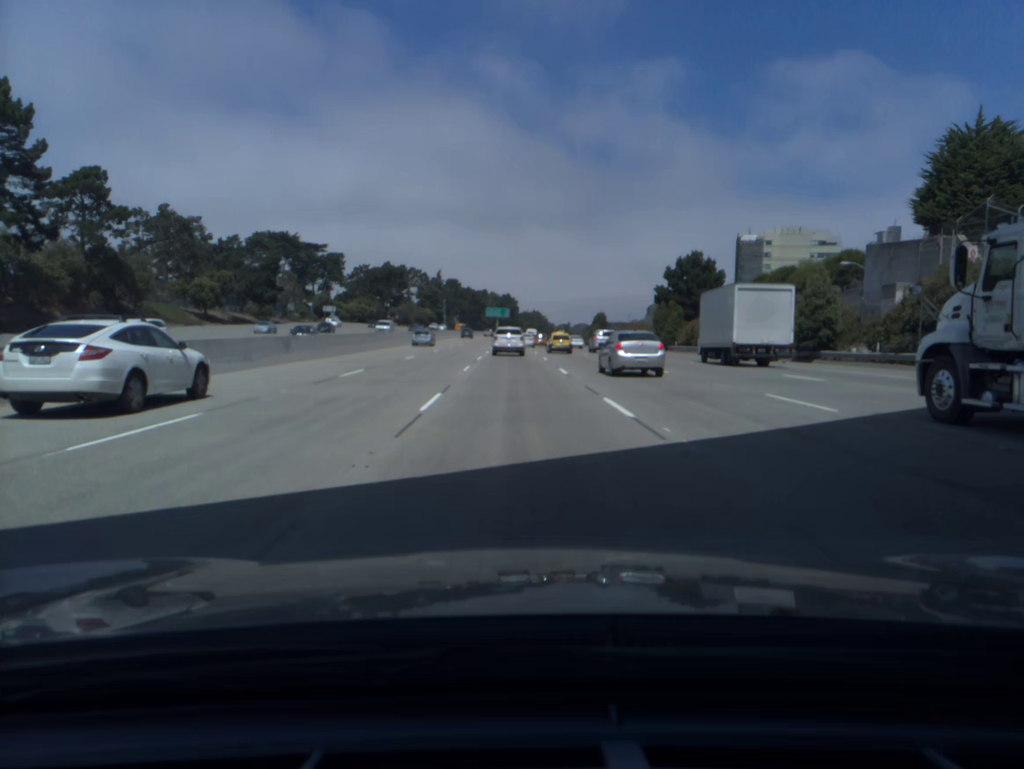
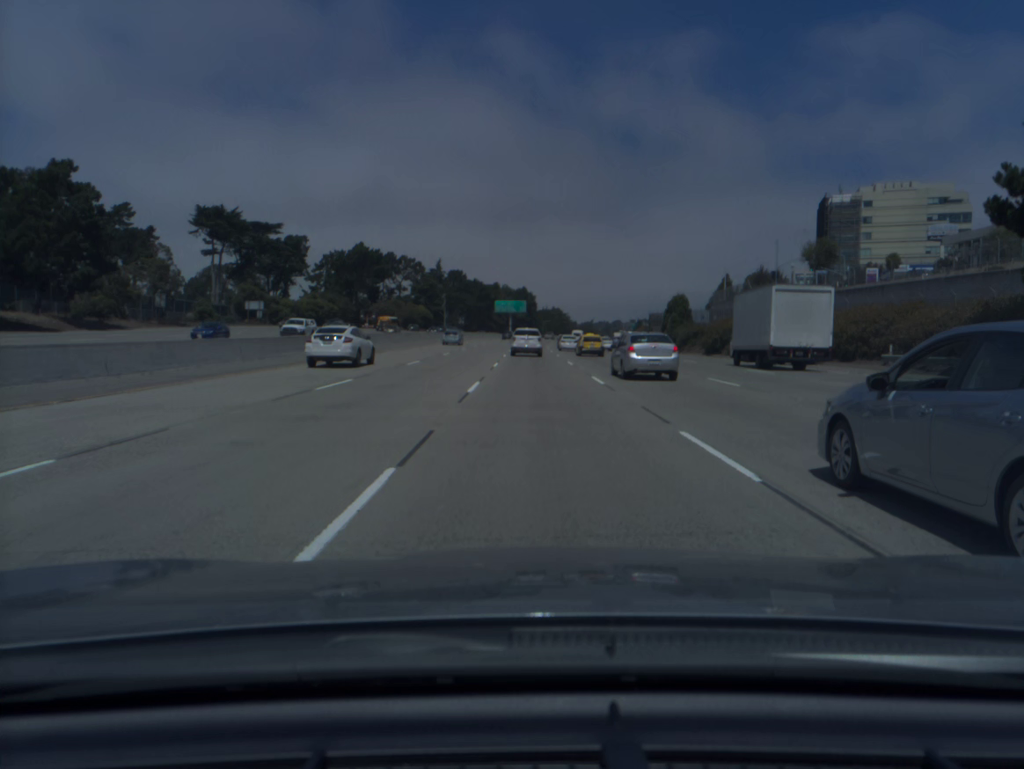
(-1.5, +63.3) m; -2°
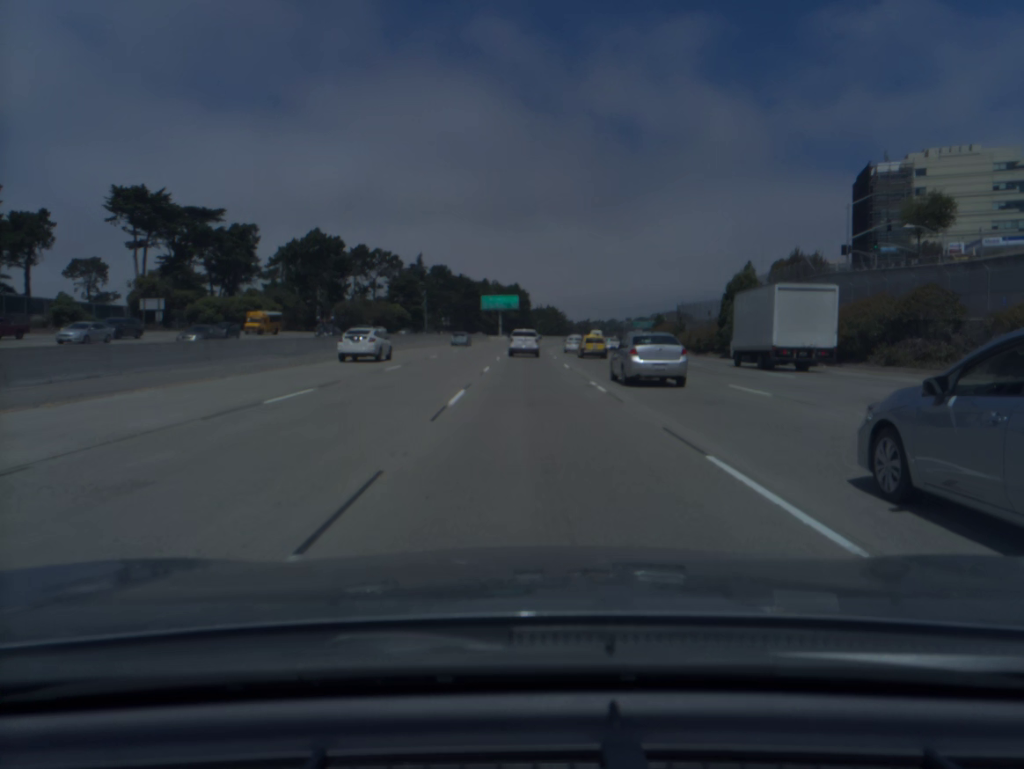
(+0.1, +31.7) m; +1°
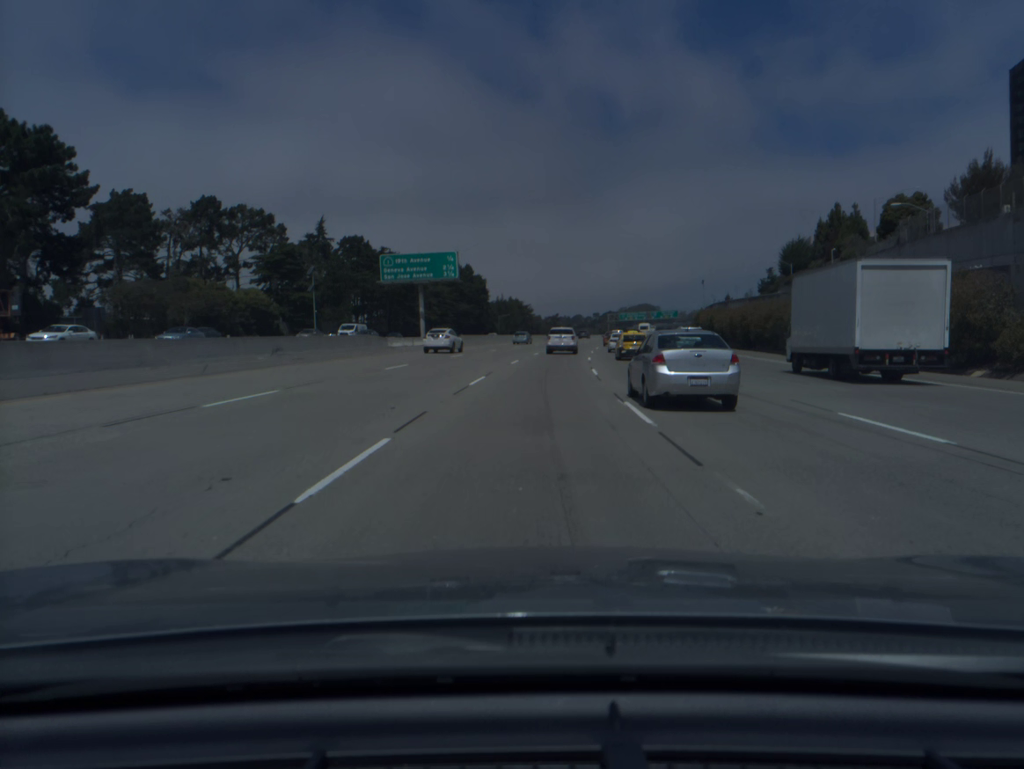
(+1.0, +79.7) m; +3°
